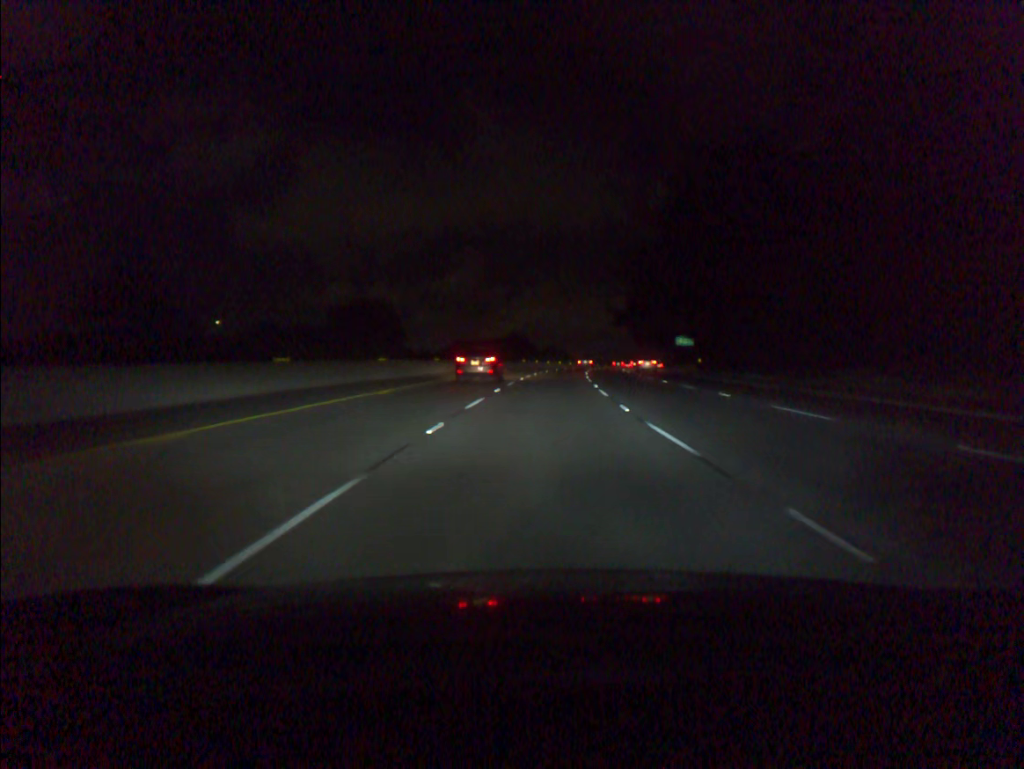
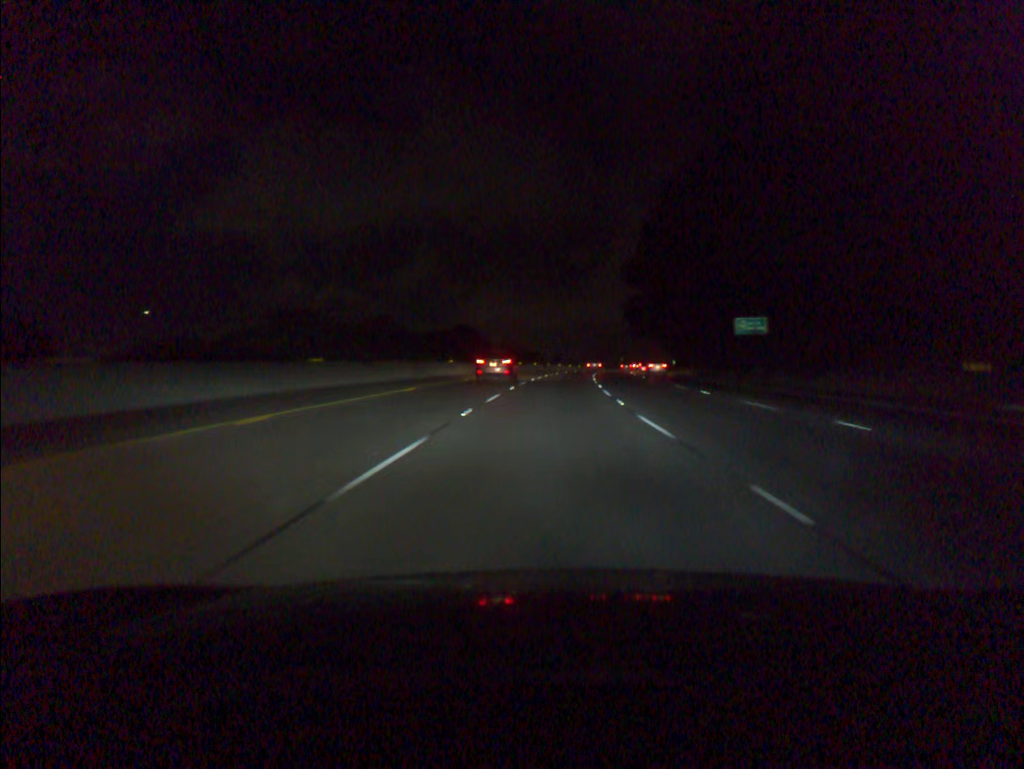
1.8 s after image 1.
(+1.3, +54.8) m; +3°
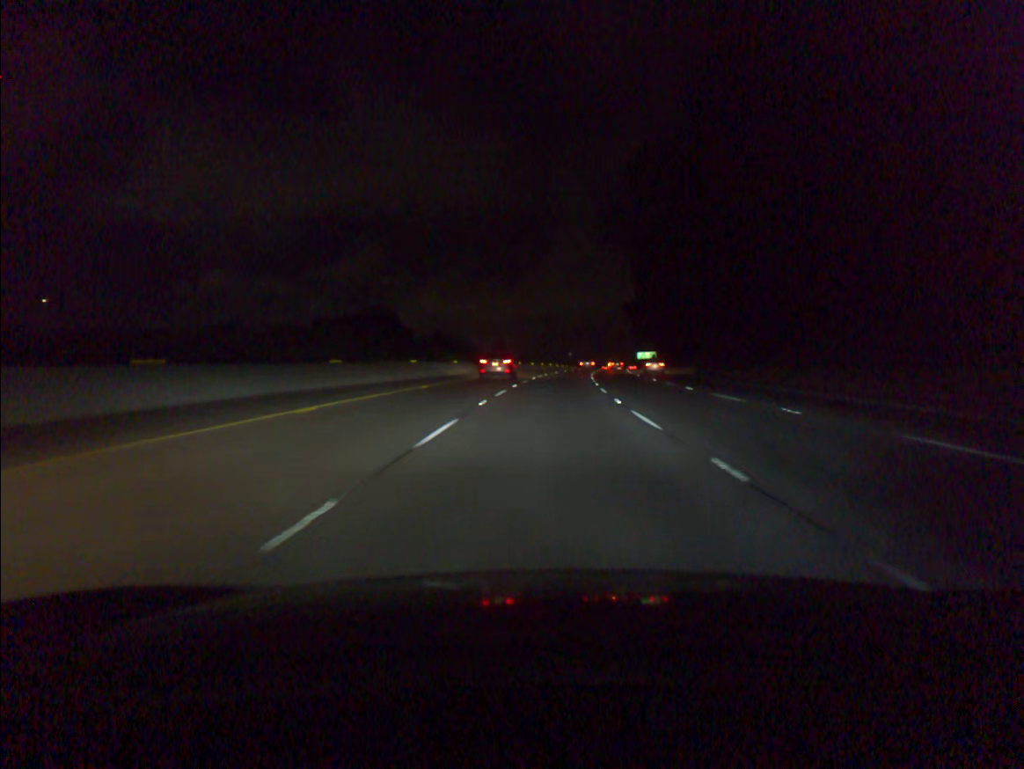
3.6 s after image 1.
(+1.8, +55.0) m; +4°
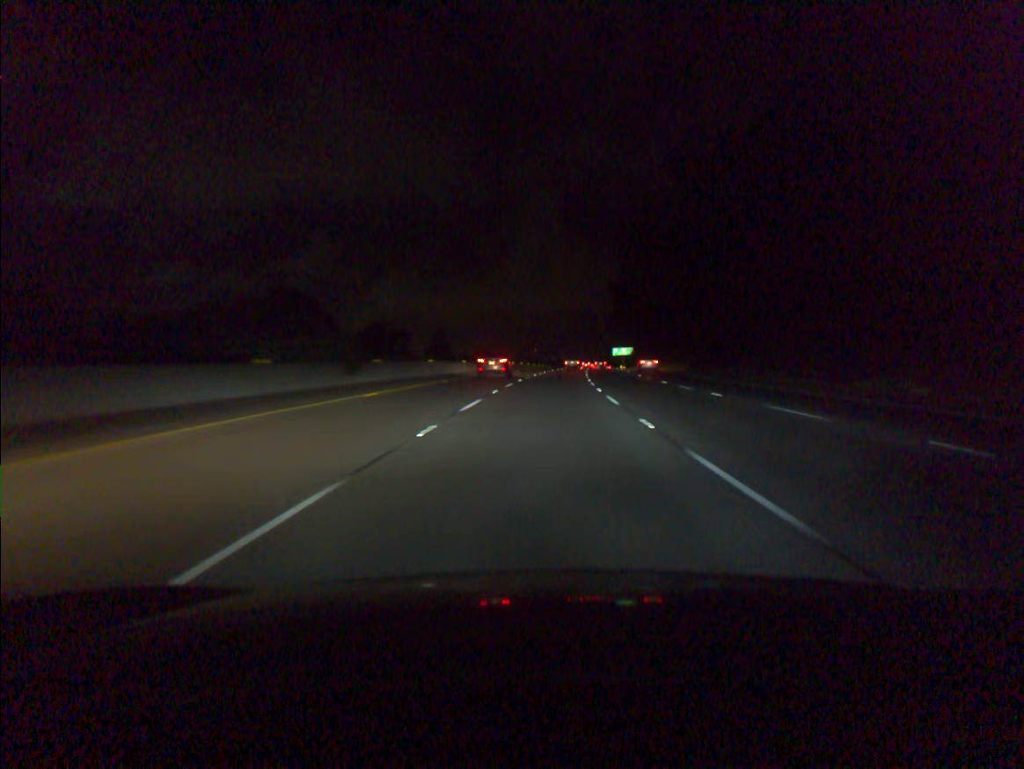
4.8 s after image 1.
(+0.9, +36.8) m; +3°
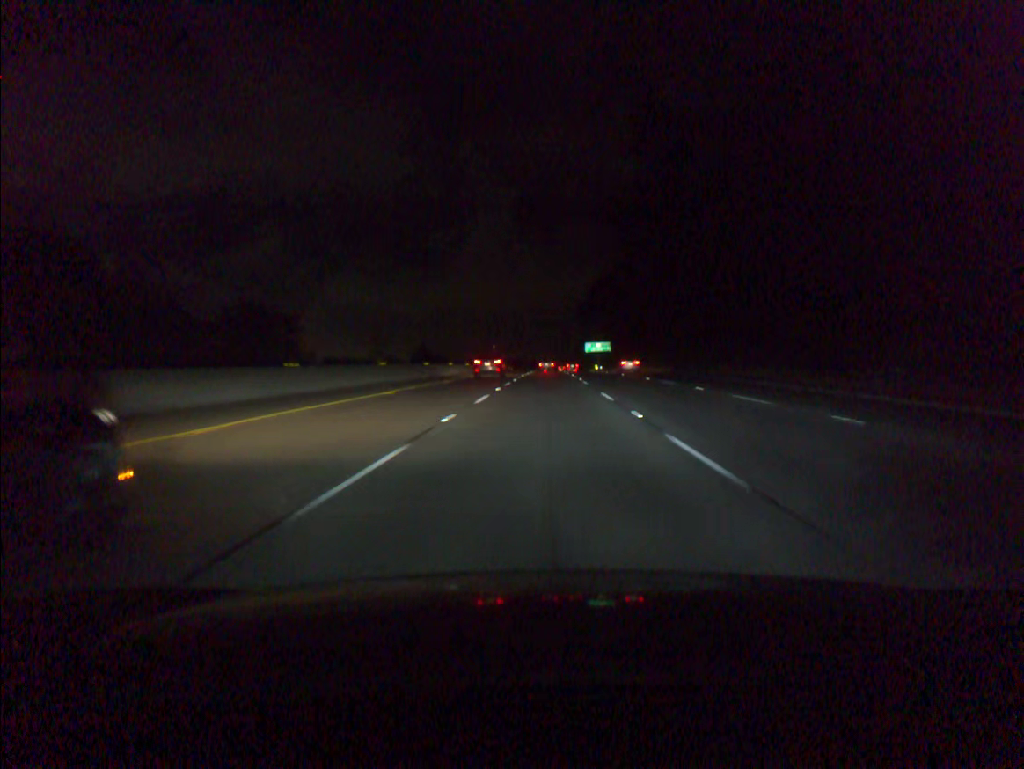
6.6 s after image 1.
(+1.5, +55.3) m; +3°
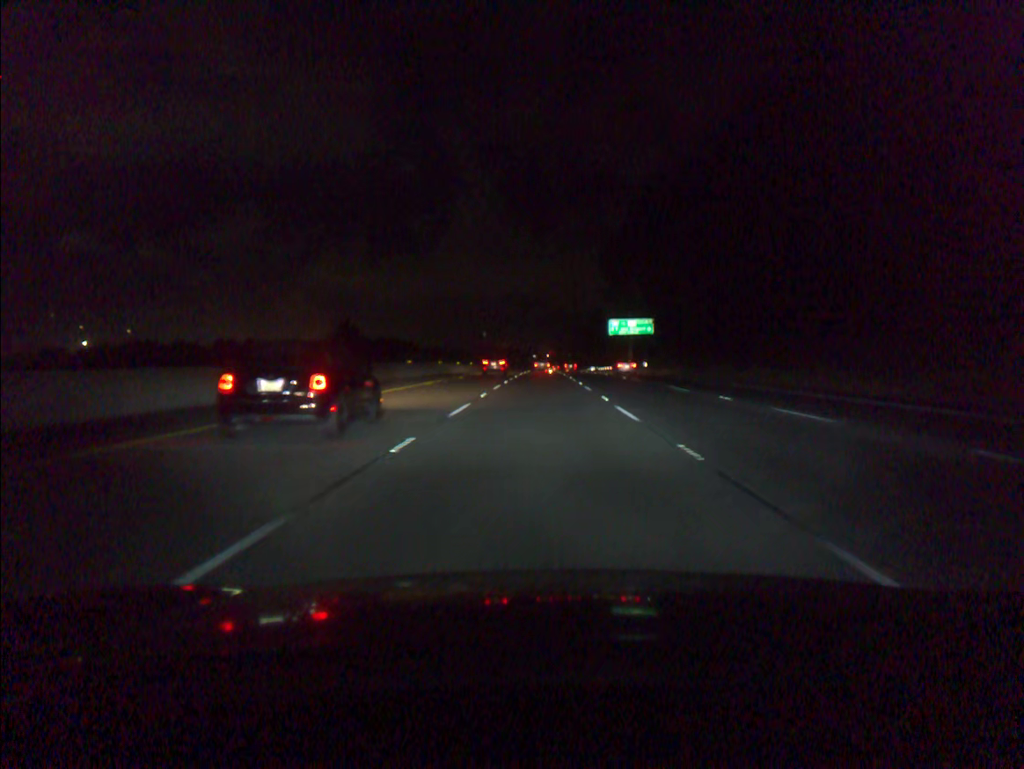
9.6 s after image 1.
(+1.1, +92.2) m; 0°
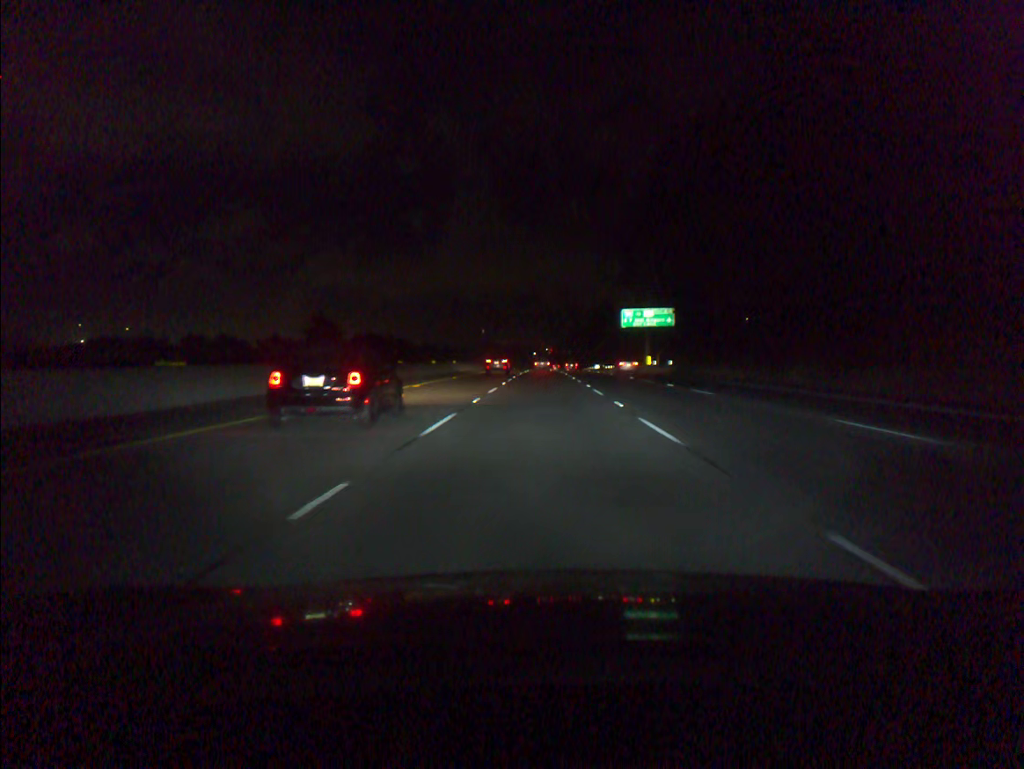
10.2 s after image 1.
(0.0, +18.5) m; 0°
